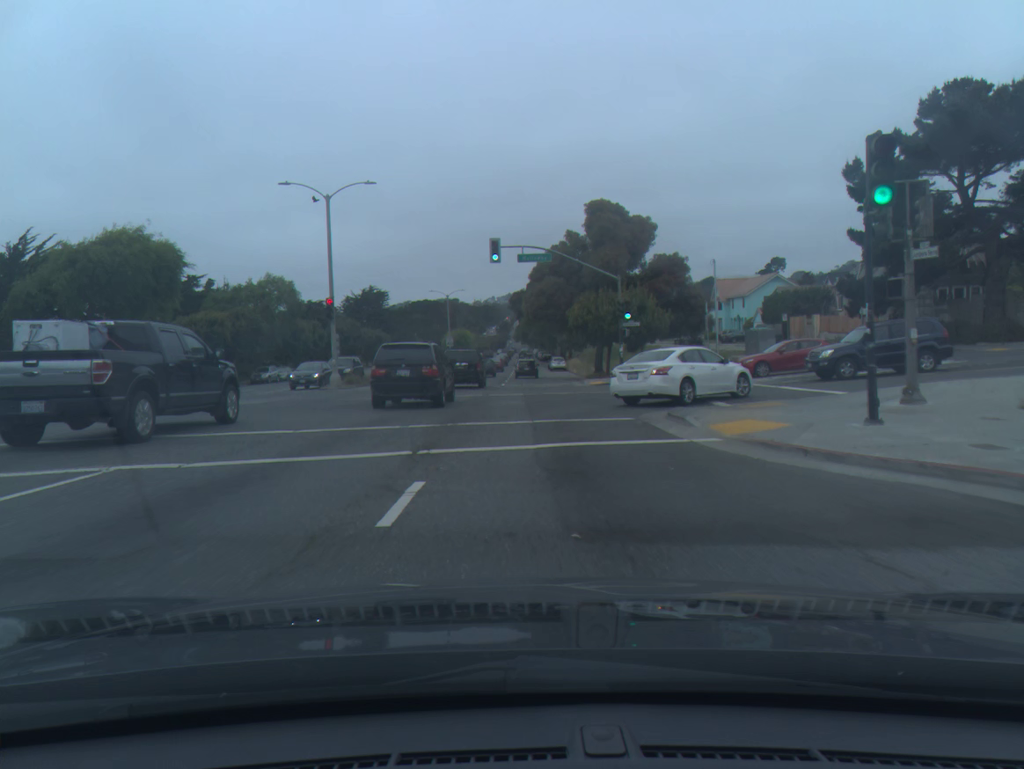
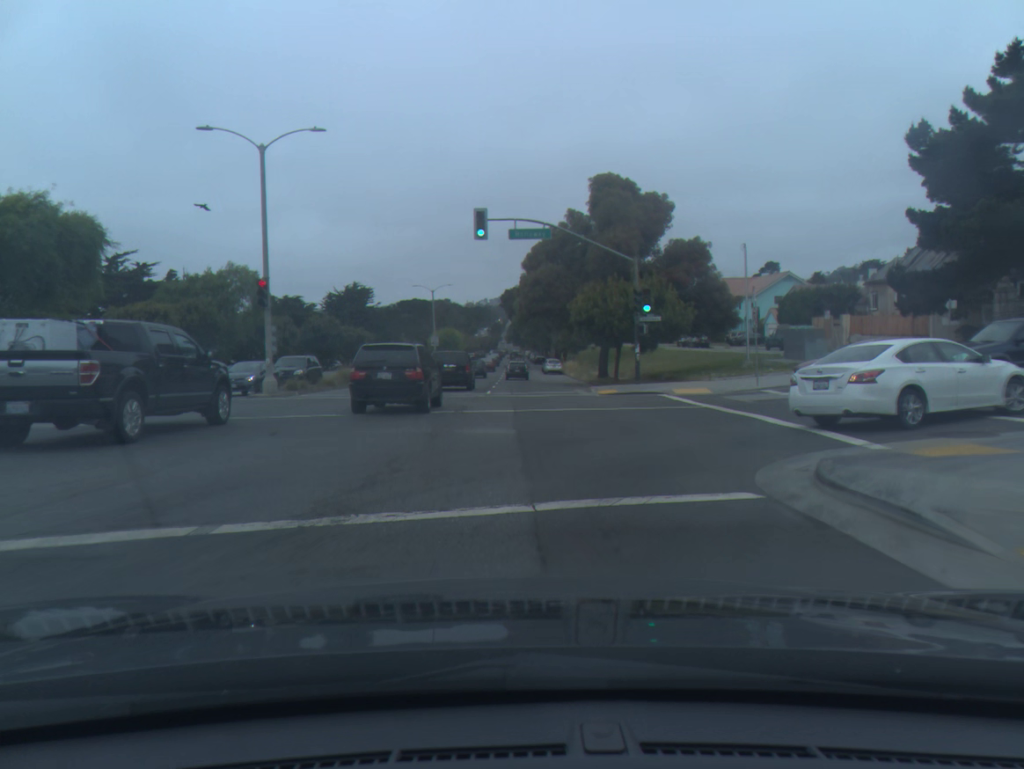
(0.0, +8.9) m; 0°
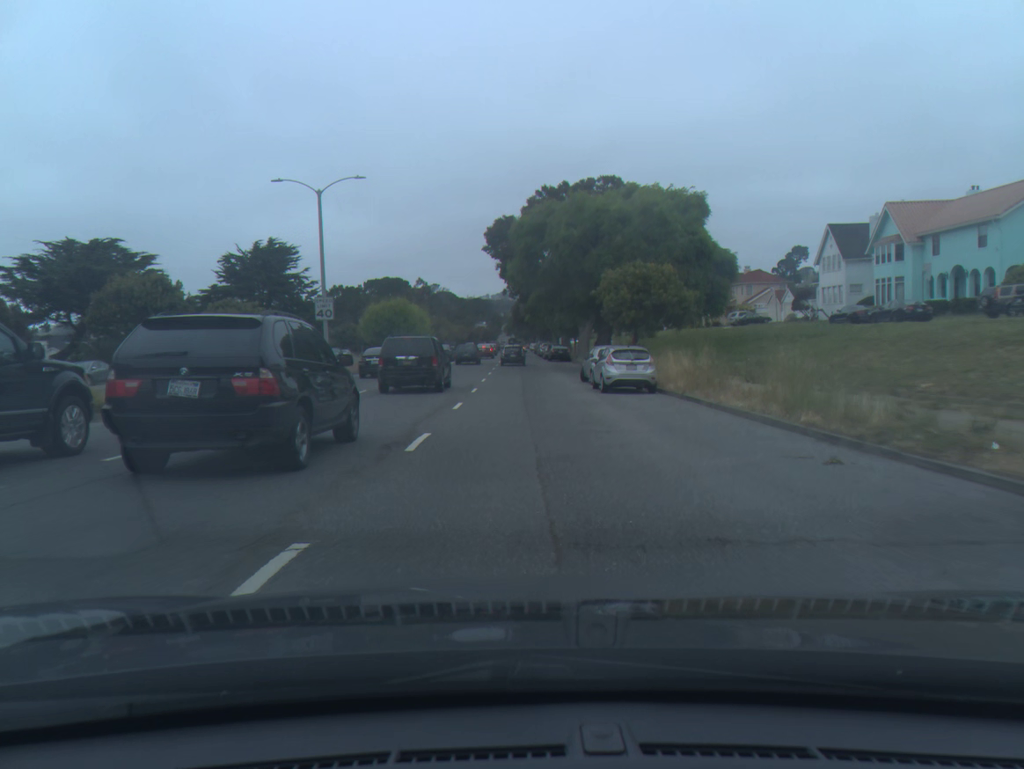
(0.0, +50.8) m; 0°
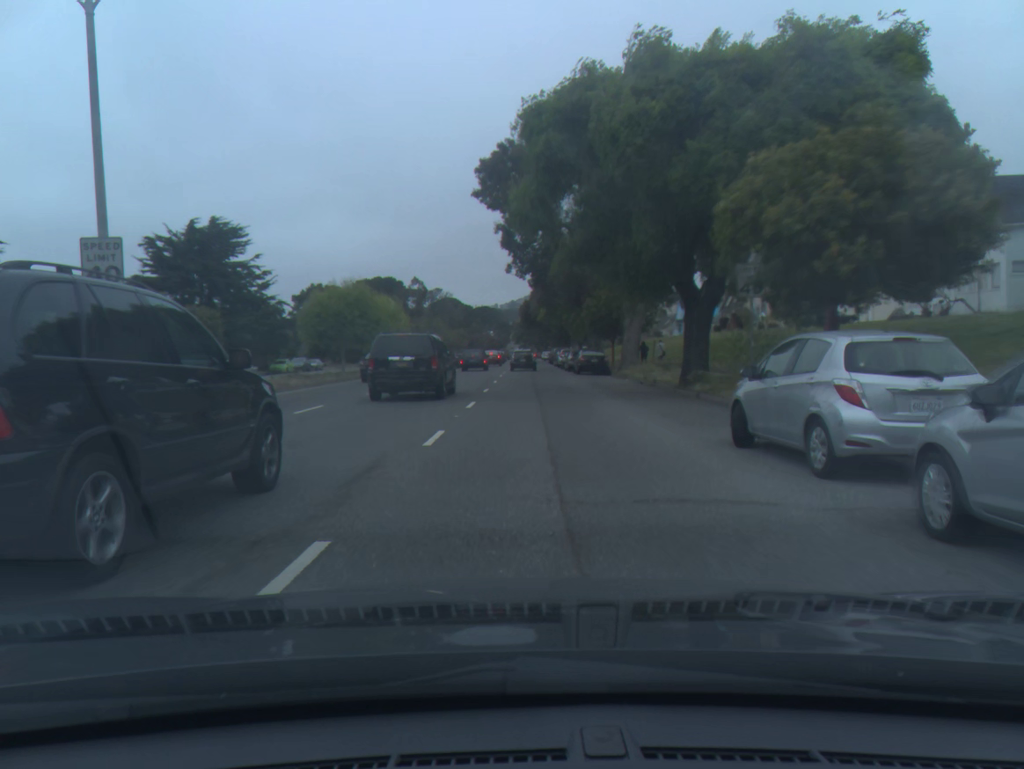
(-0.1, +21.6) m; -1°
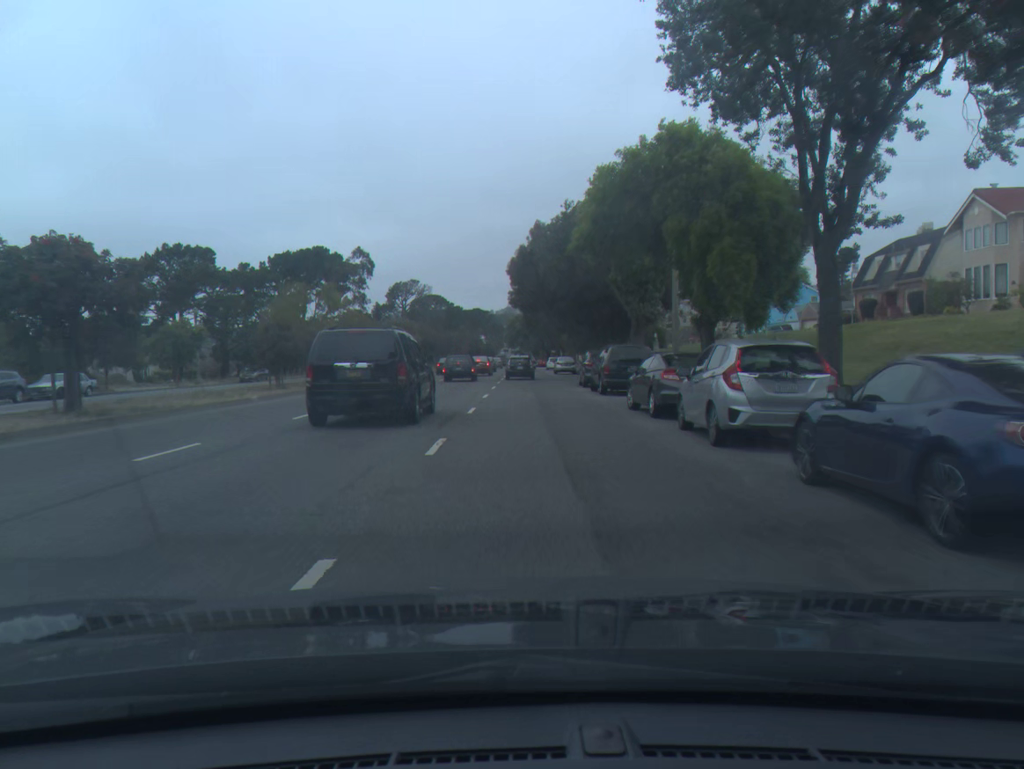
(+0.2, +51.3) m; 0°
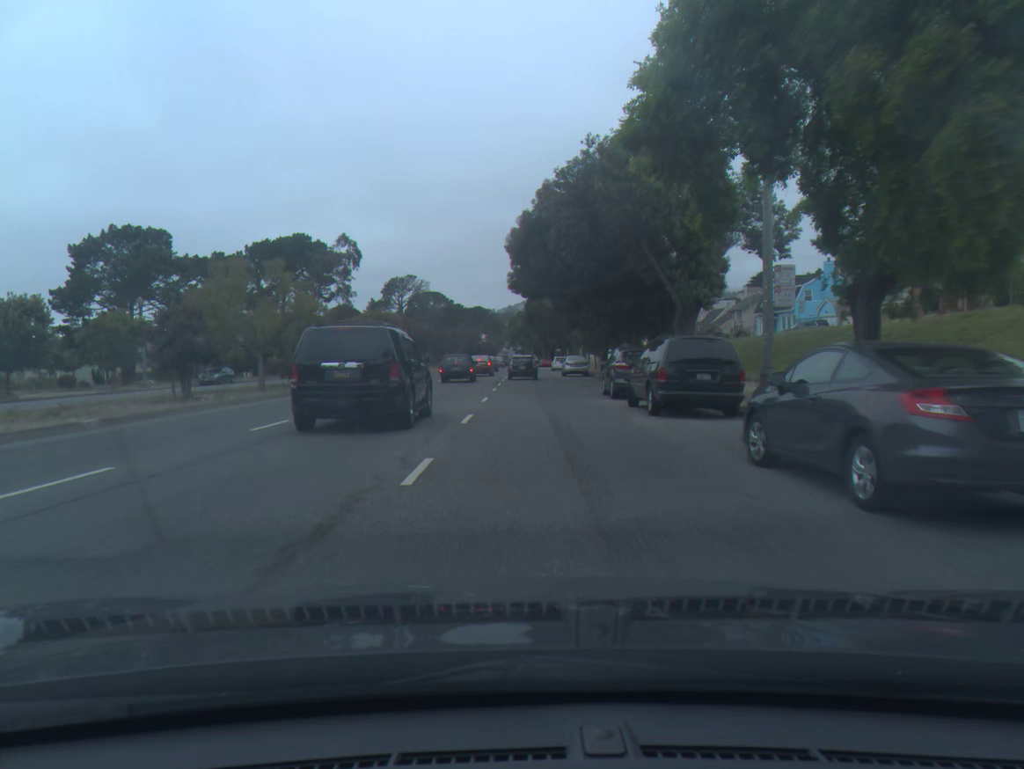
(0.0, +9.9) m; 0°
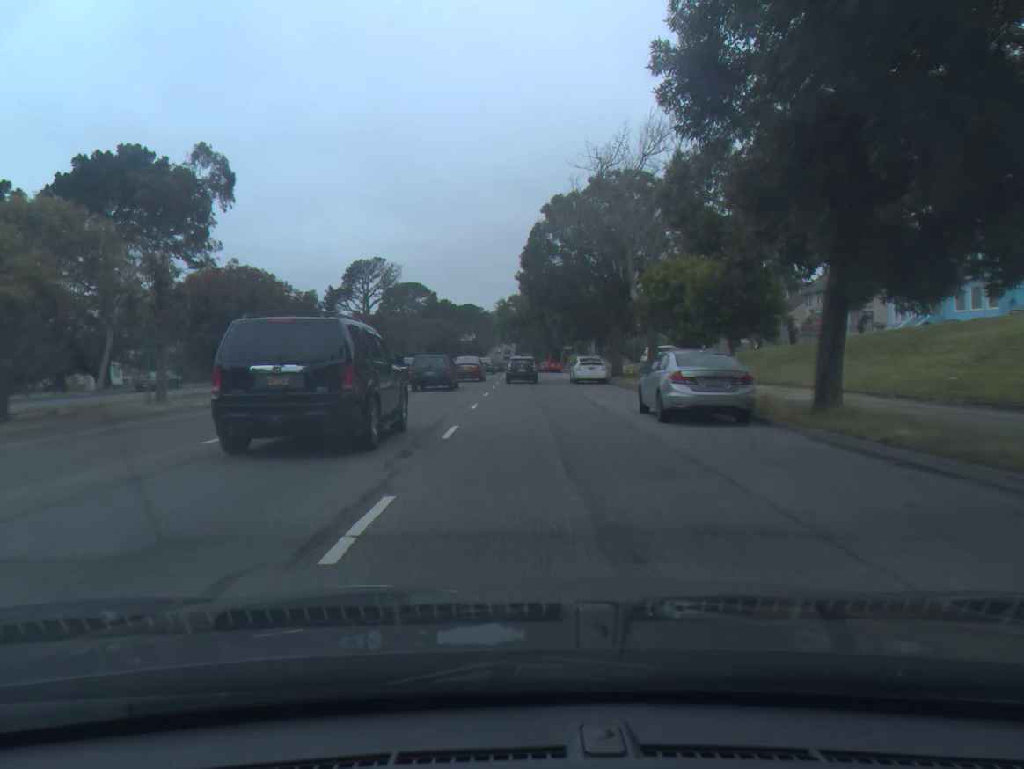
(+0.2, +38.7) m; 0°
